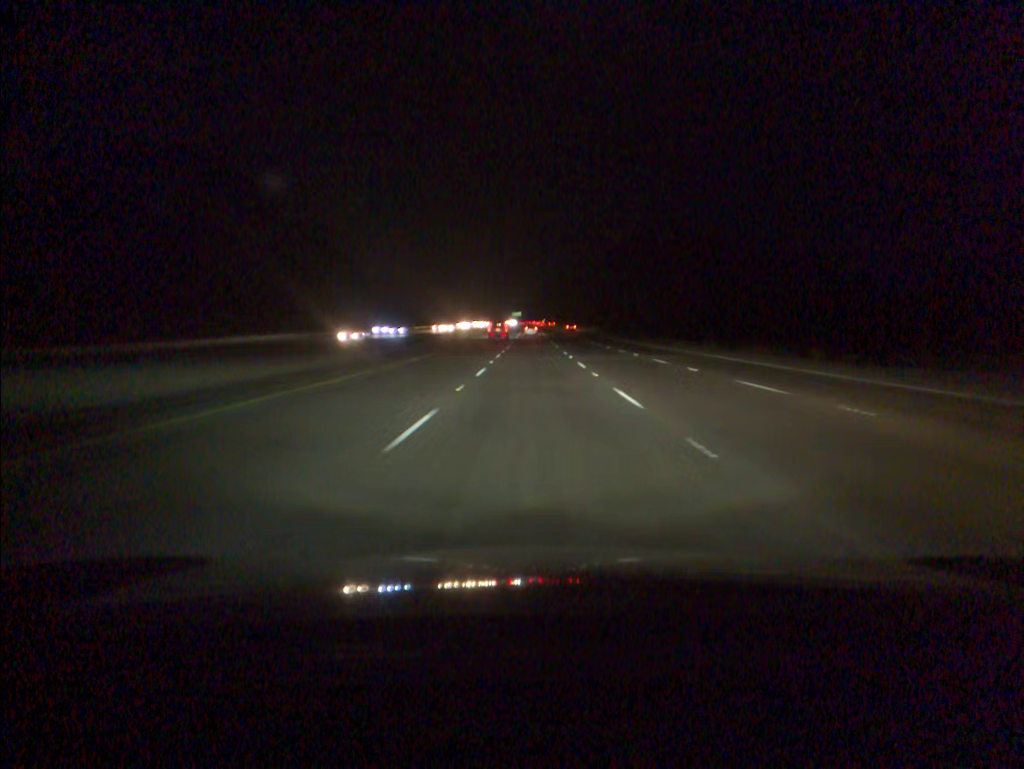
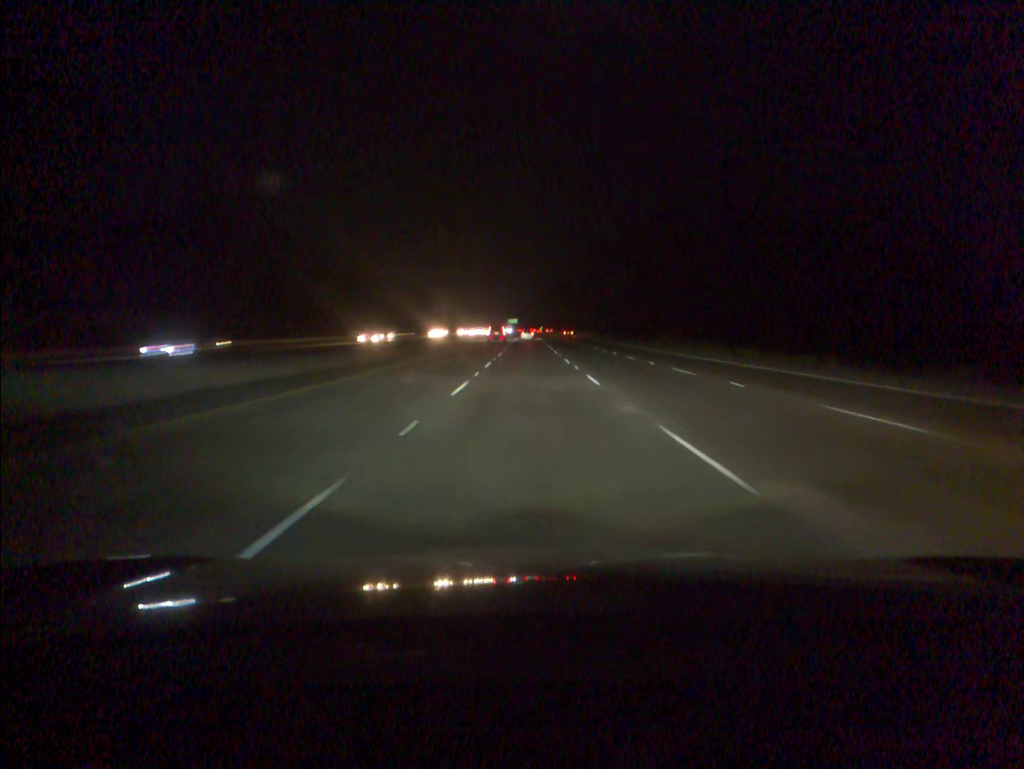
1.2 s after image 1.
(+0.1, +36.3) m; 0°
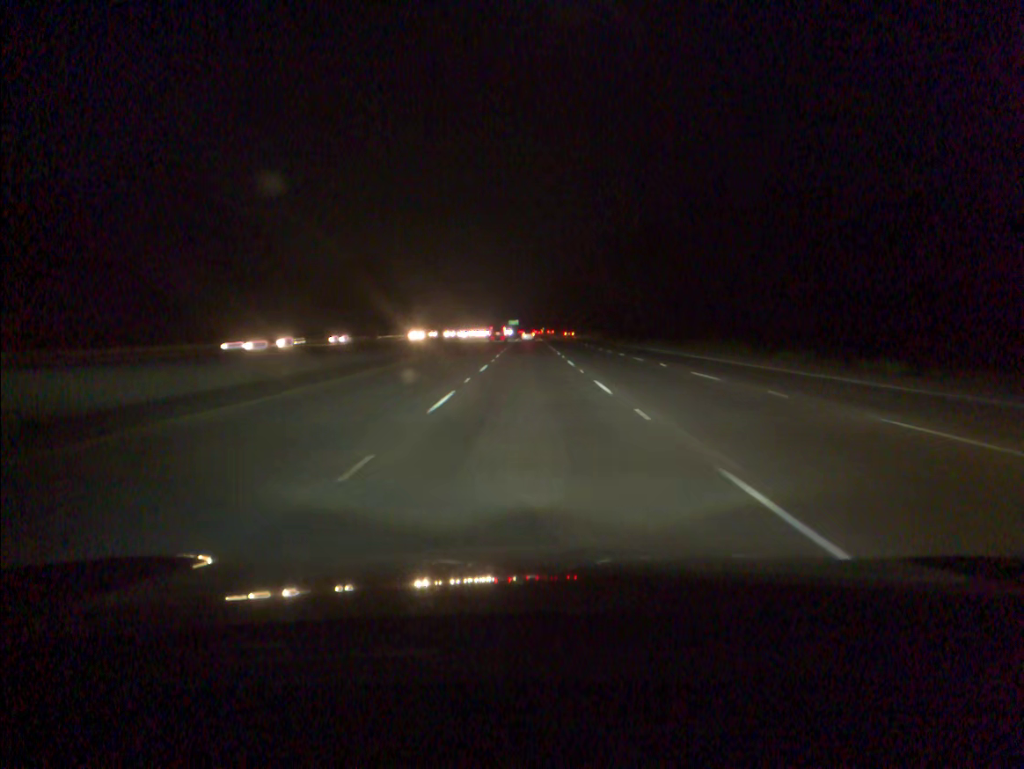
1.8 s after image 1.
(0.0, +18.1) m; 0°
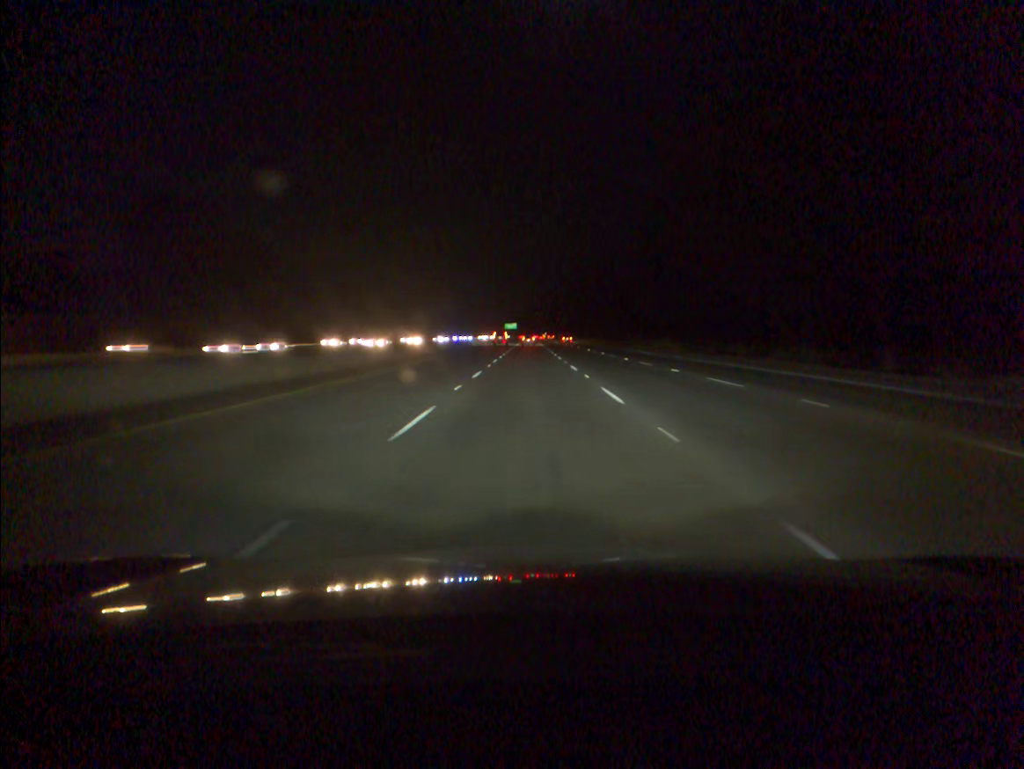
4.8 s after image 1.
(-0.1, +90.2) m; 0°
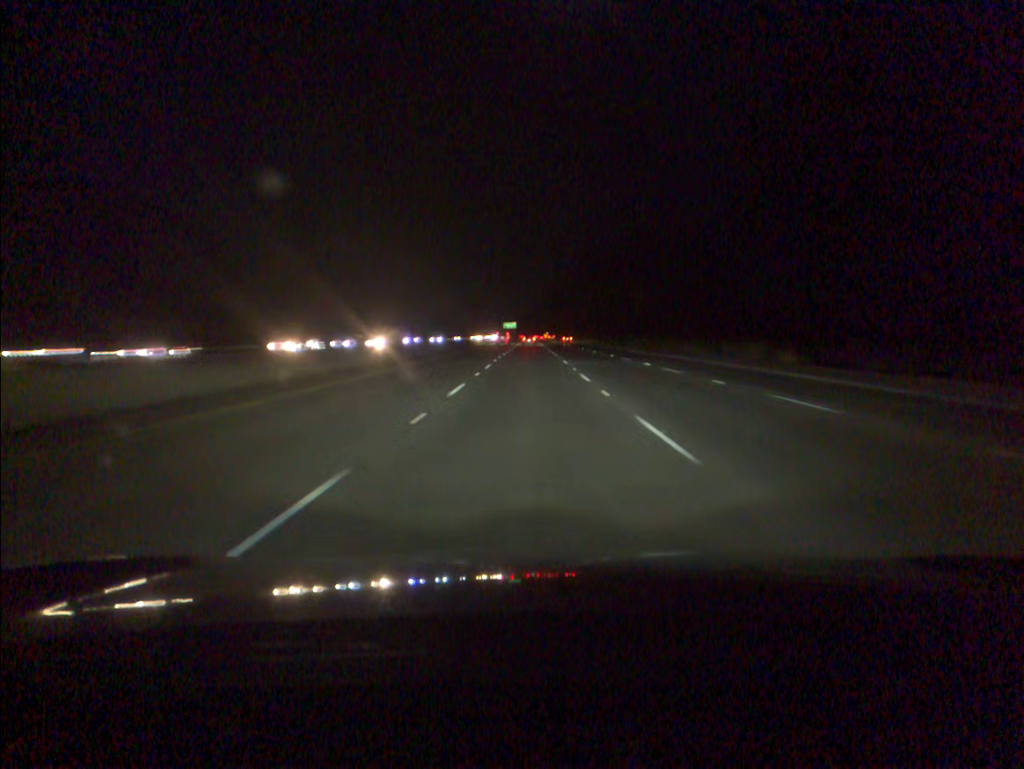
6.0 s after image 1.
(0.0, +36.0) m; 0°
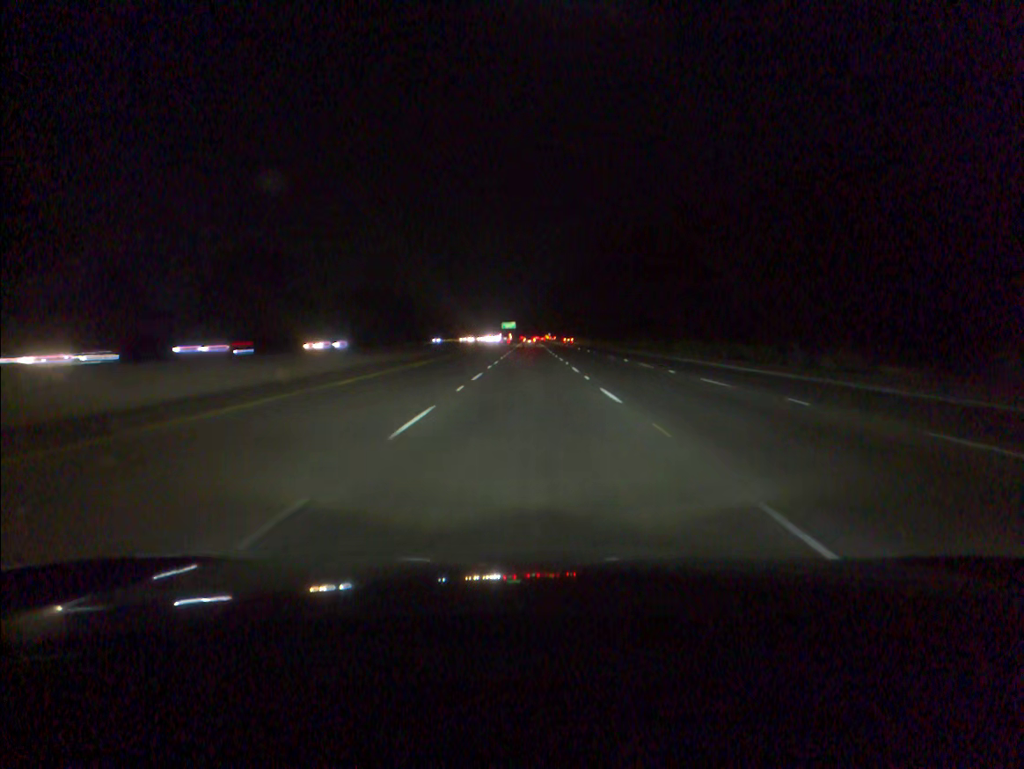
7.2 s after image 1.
(0.0, +36.2) m; 0°
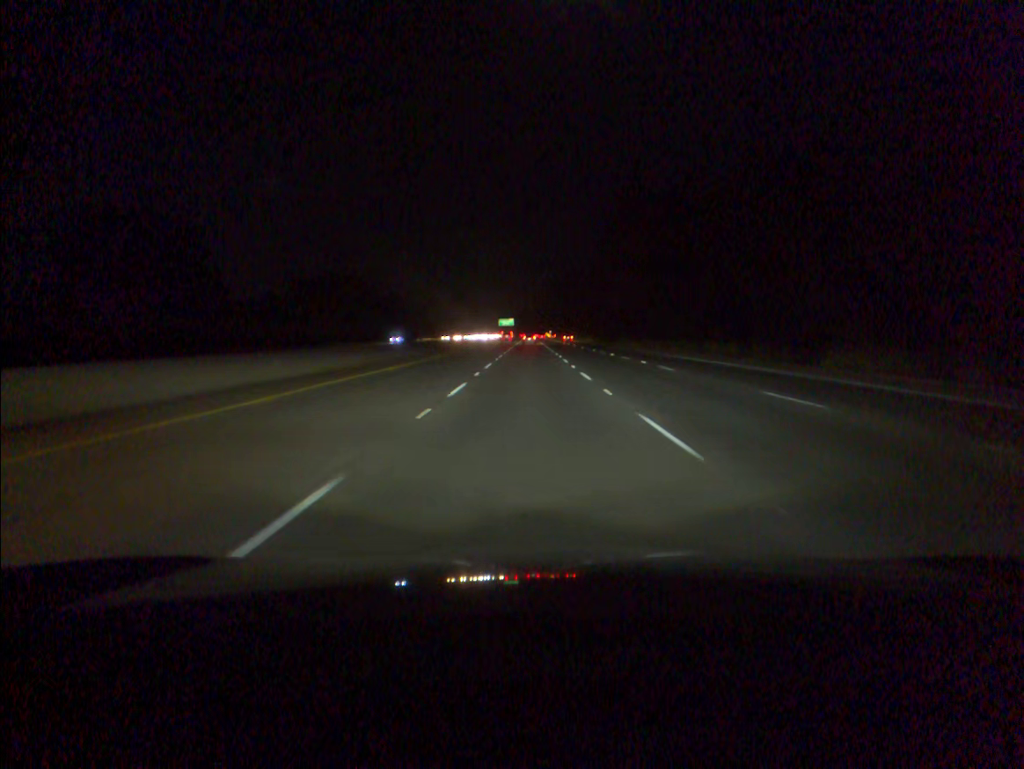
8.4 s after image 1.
(0.0, +36.4) m; 0°
